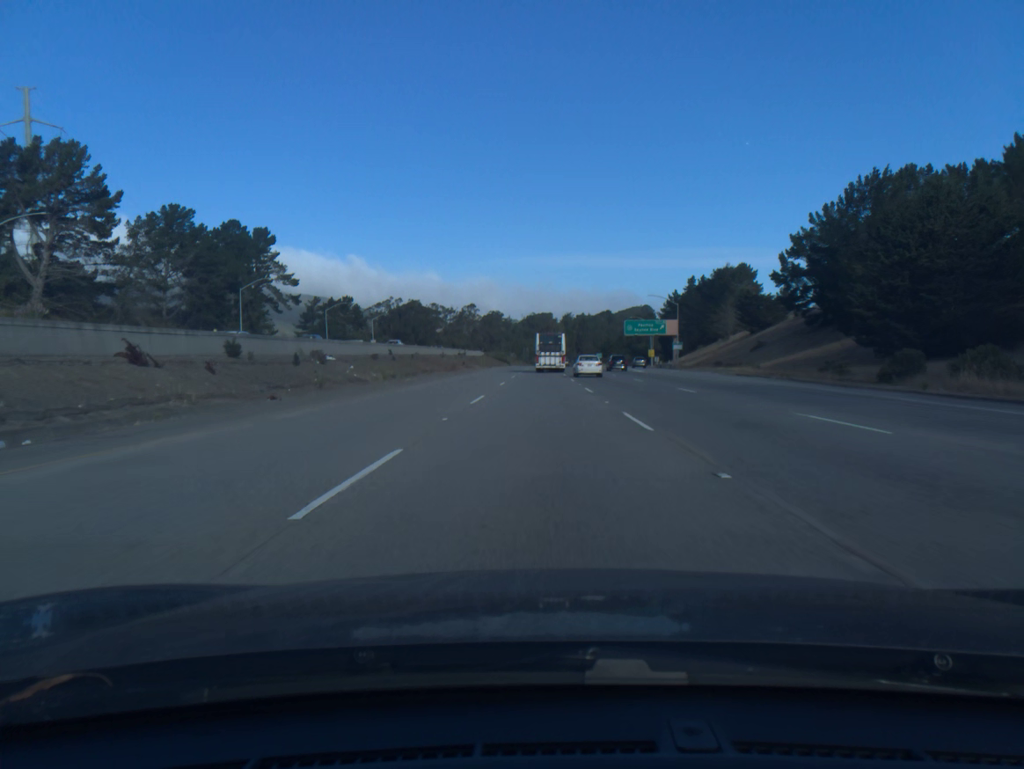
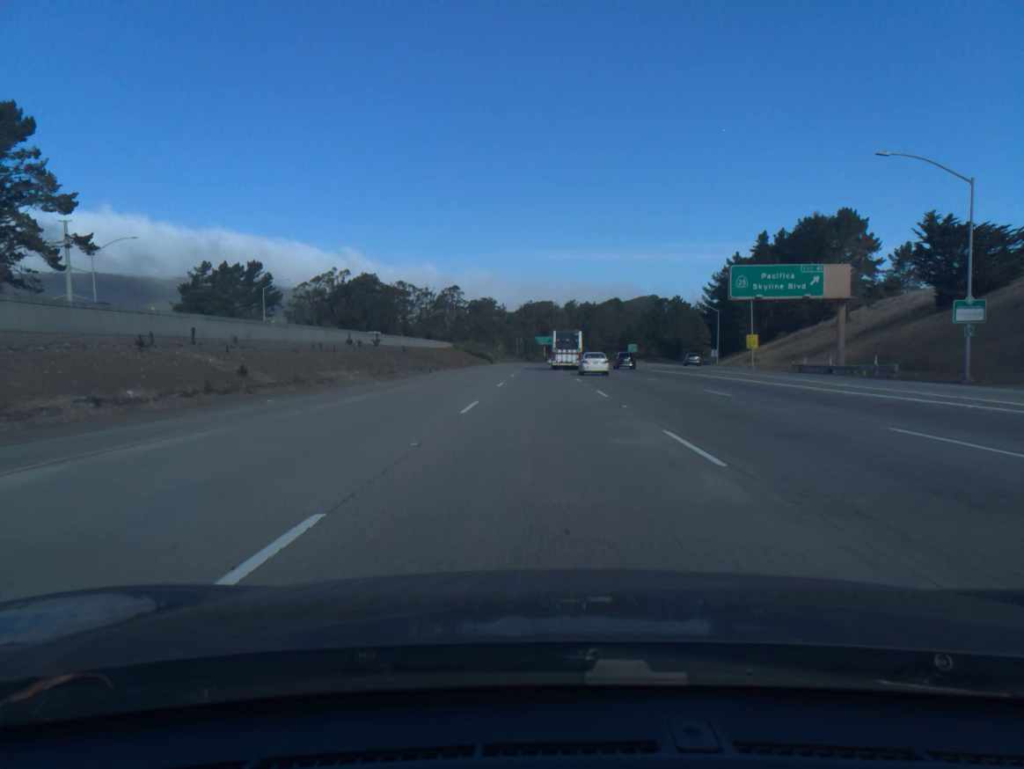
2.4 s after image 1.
(0.0, +77.5) m; 0°
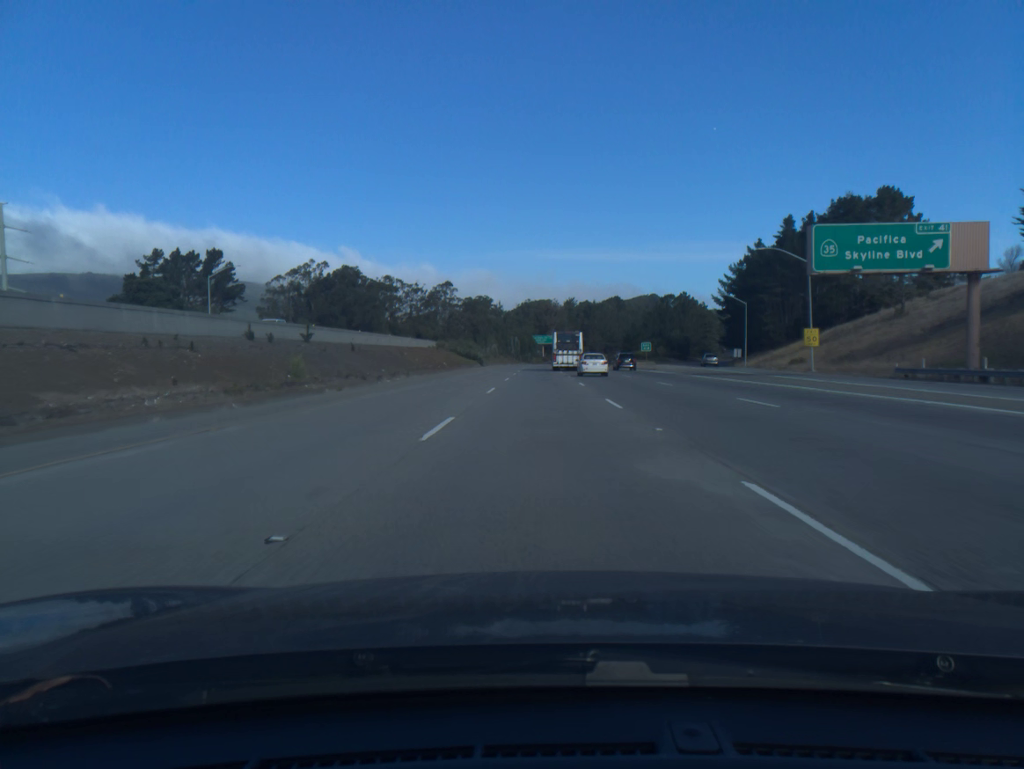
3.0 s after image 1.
(0.0, +19.5) m; 0°
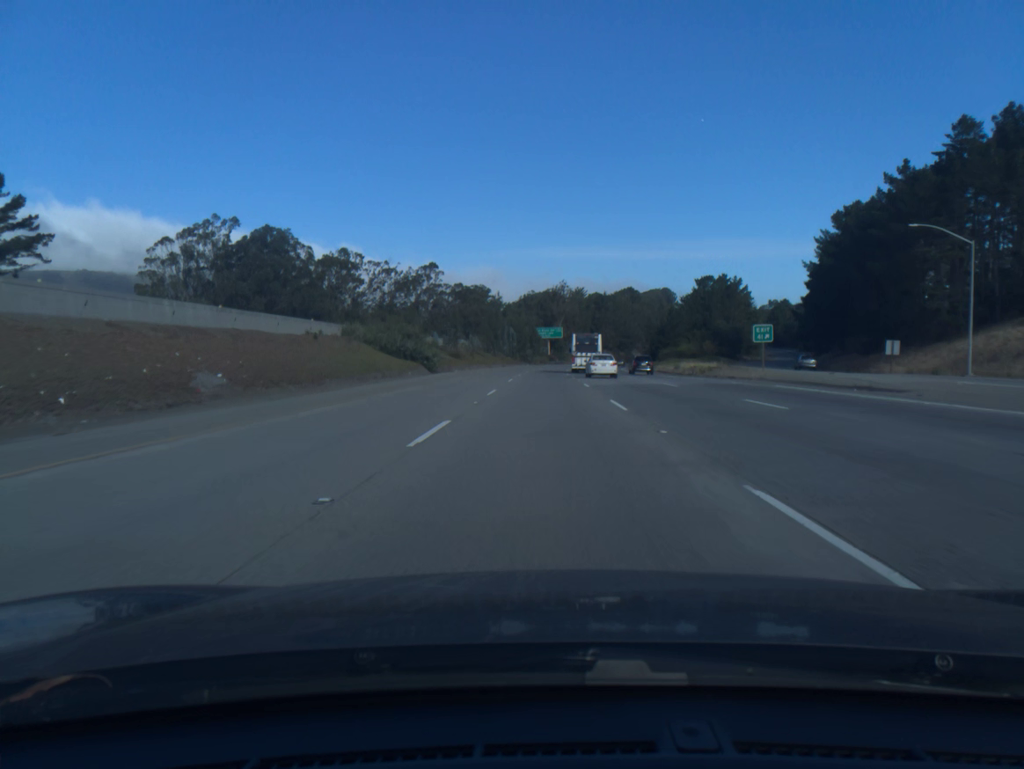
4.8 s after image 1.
(-0.1, +58.9) m; 0°
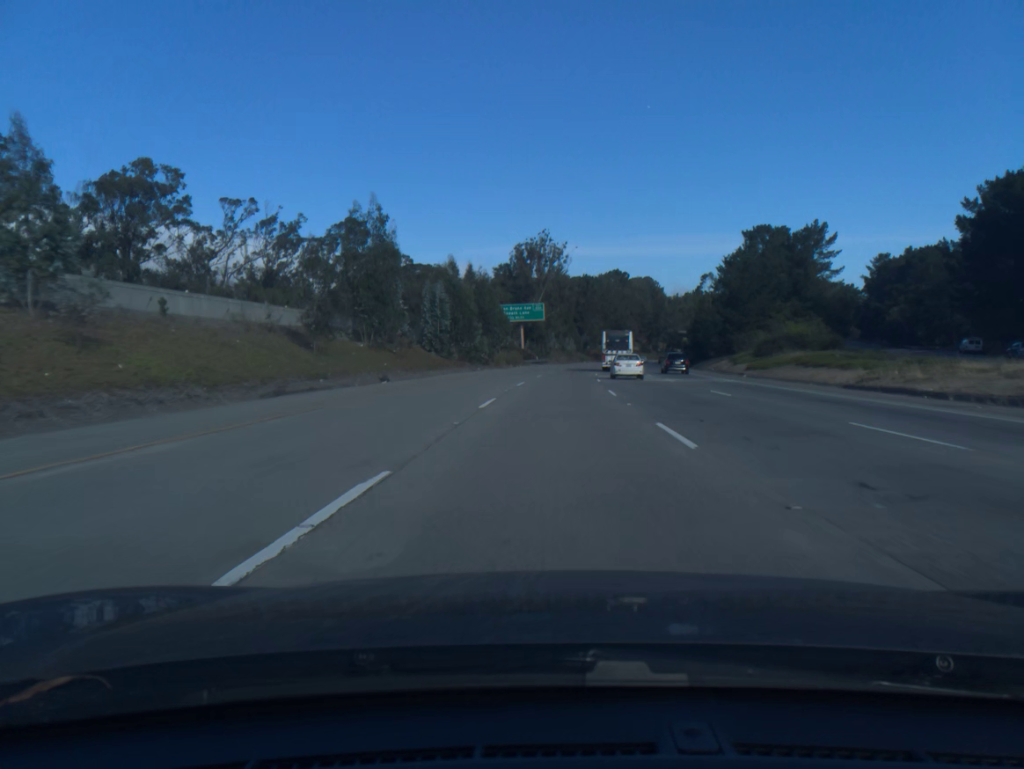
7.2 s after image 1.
(+0.5, +80.1) m; +2°
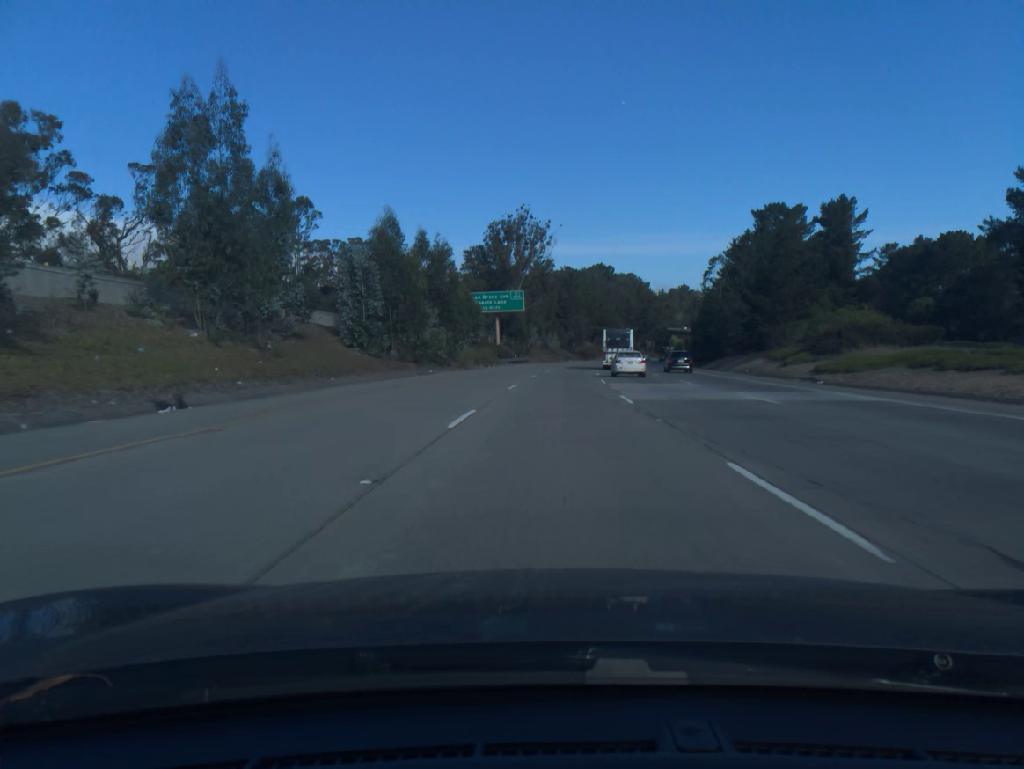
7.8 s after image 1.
(+0.2, +20.3) m; +1°
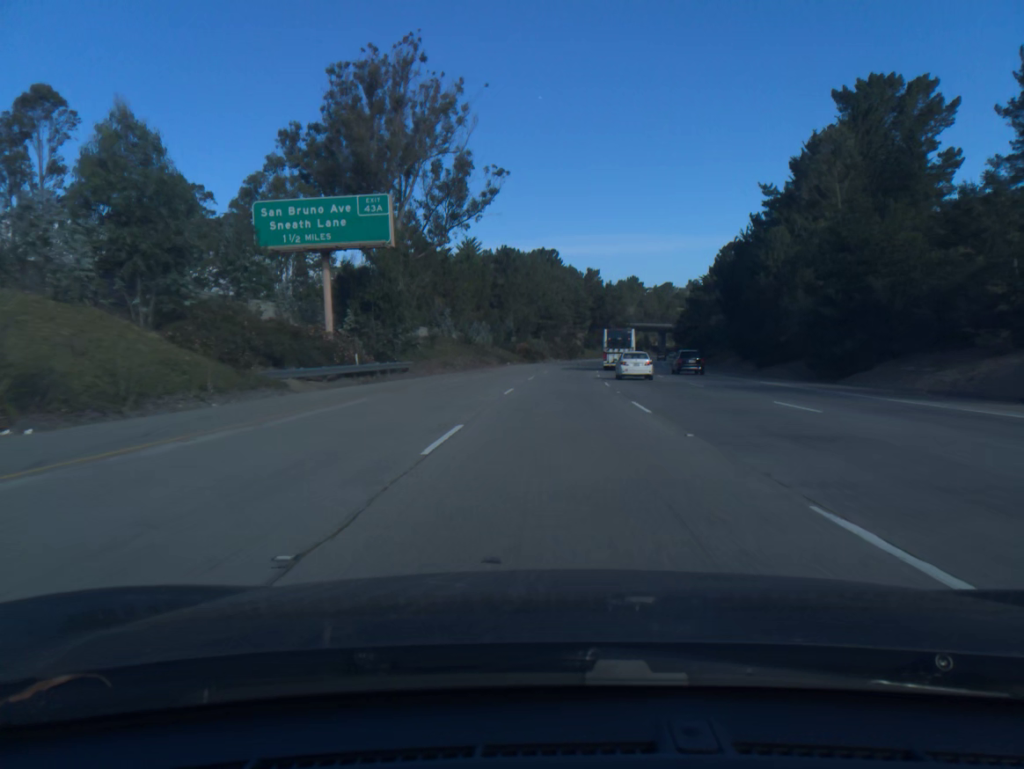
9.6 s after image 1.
(+2.4, +61.4) m; +5°
